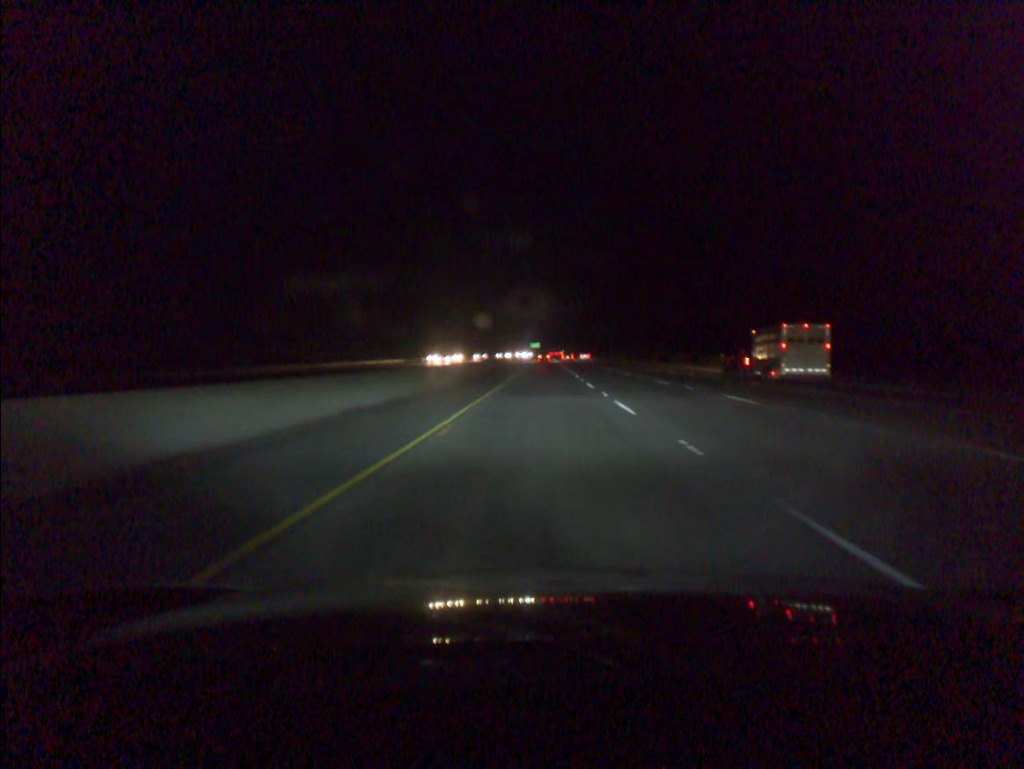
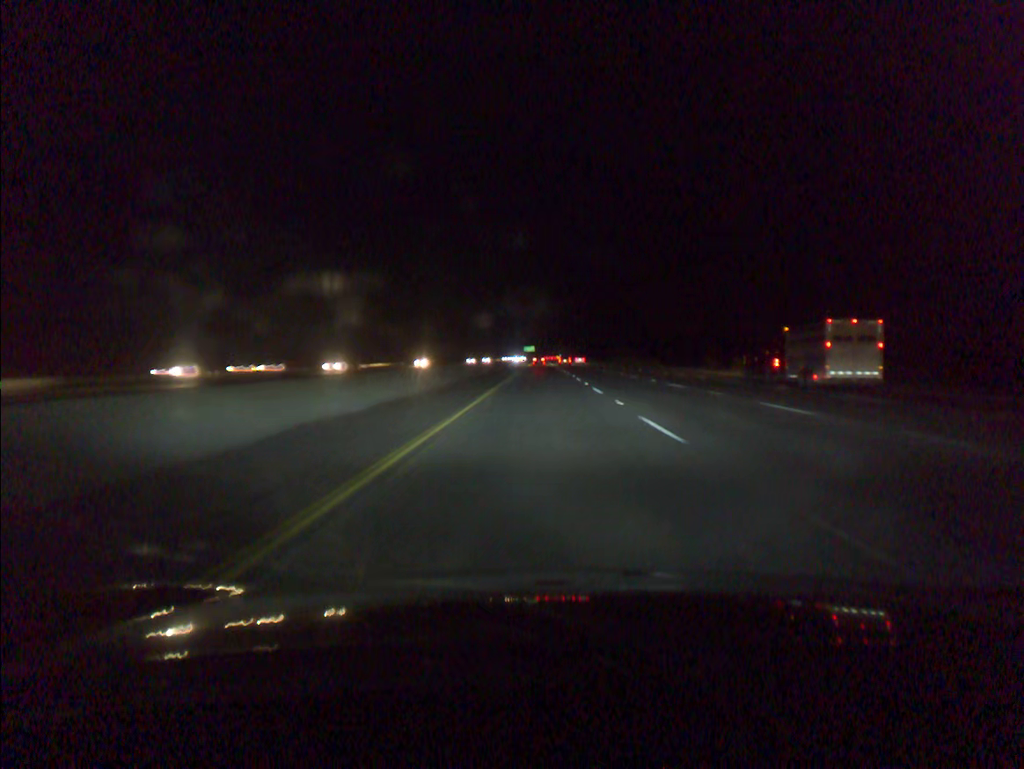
(0.0, +63.0) m; 0°
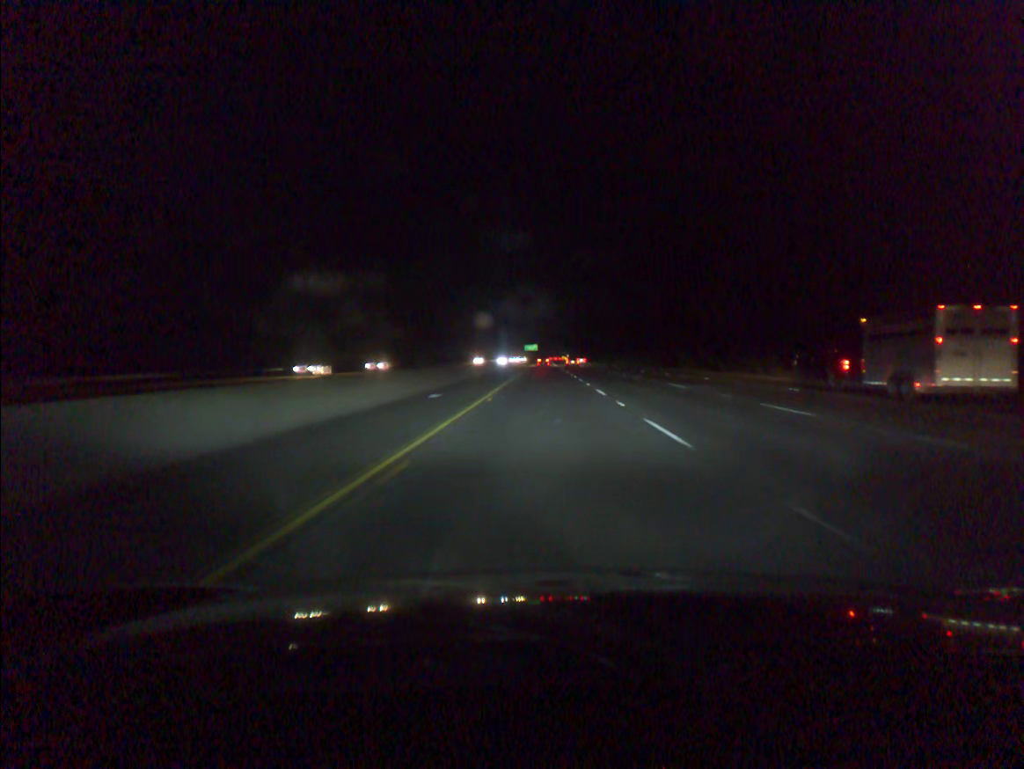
(+0.1, +87.4) m; 0°
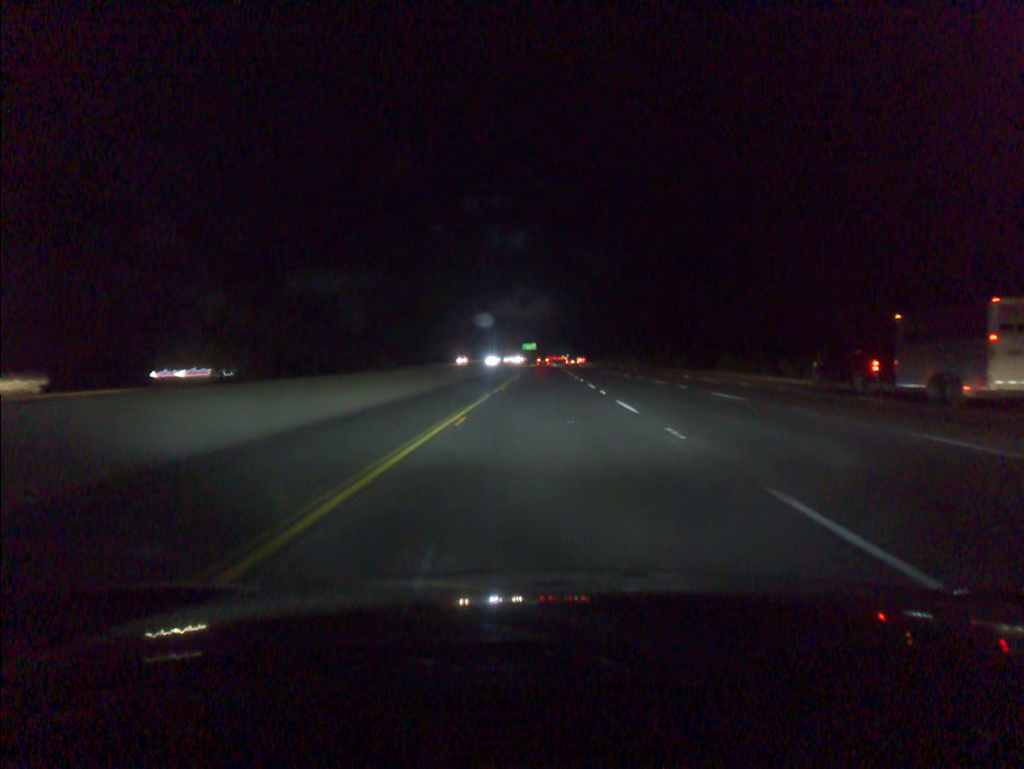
(0.0, +22.8) m; 0°
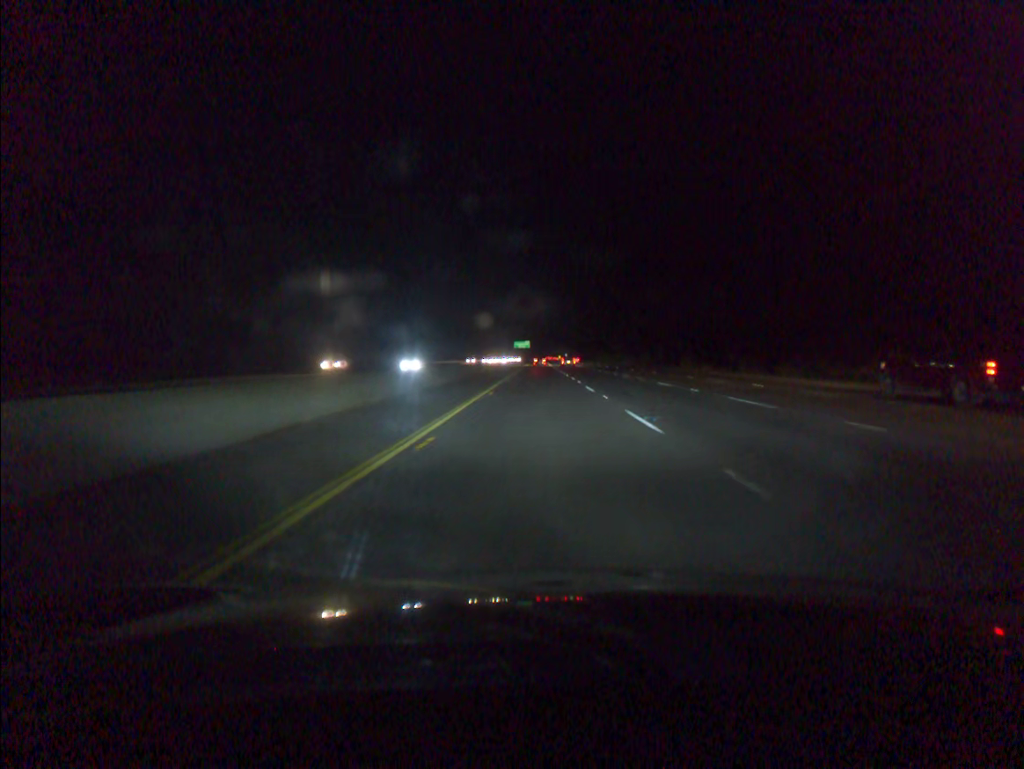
(+0.2, +62.0) m; 0°
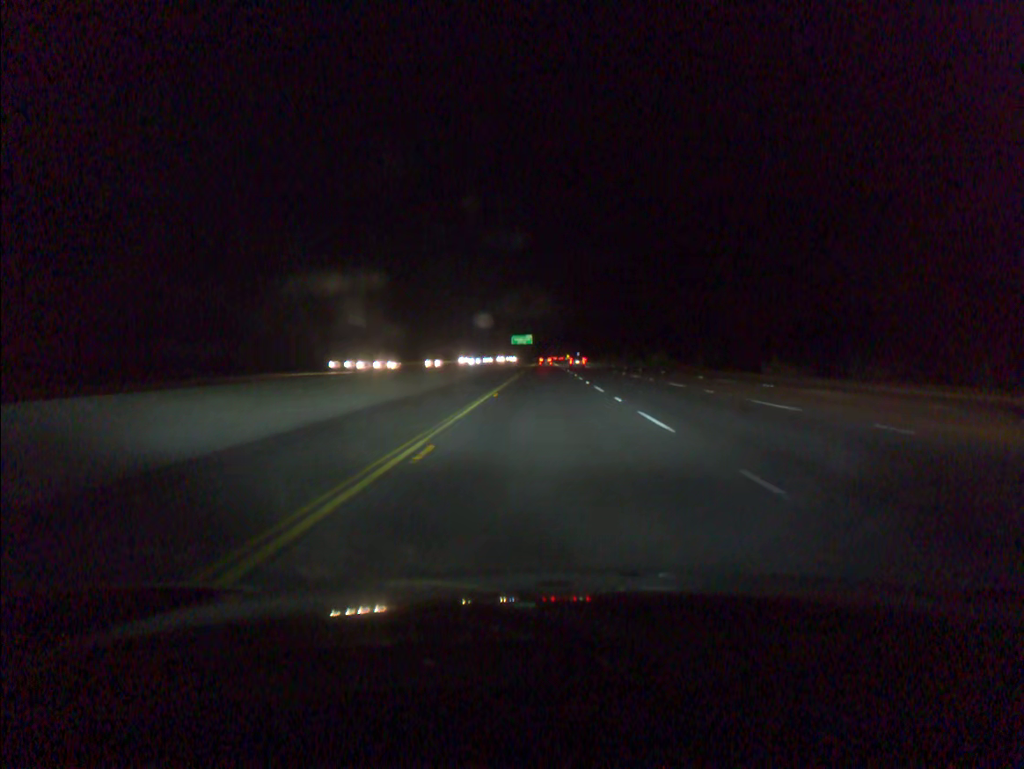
(-0.5, +88.4) m; 0°
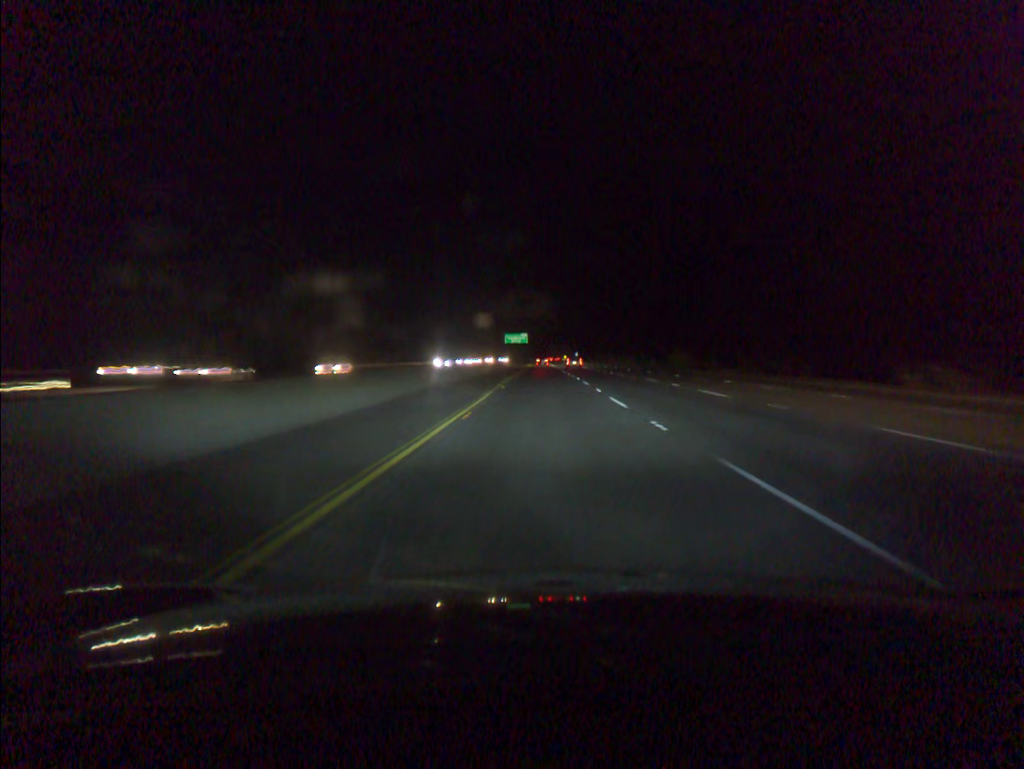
(0.0, +22.9) m; 0°
